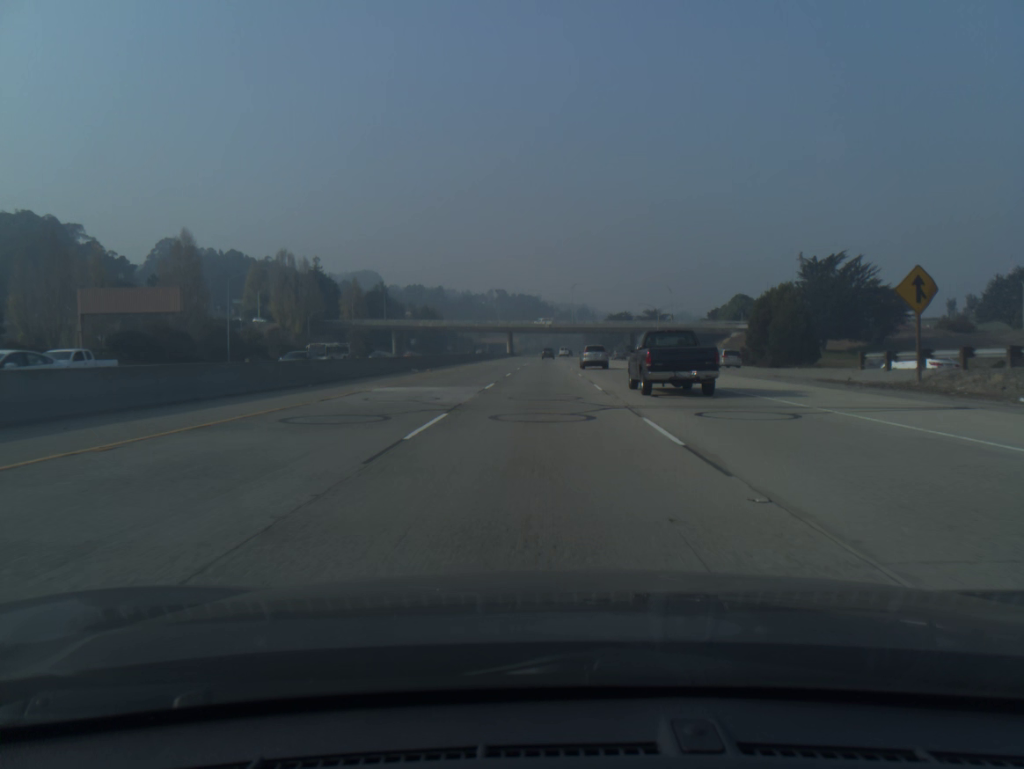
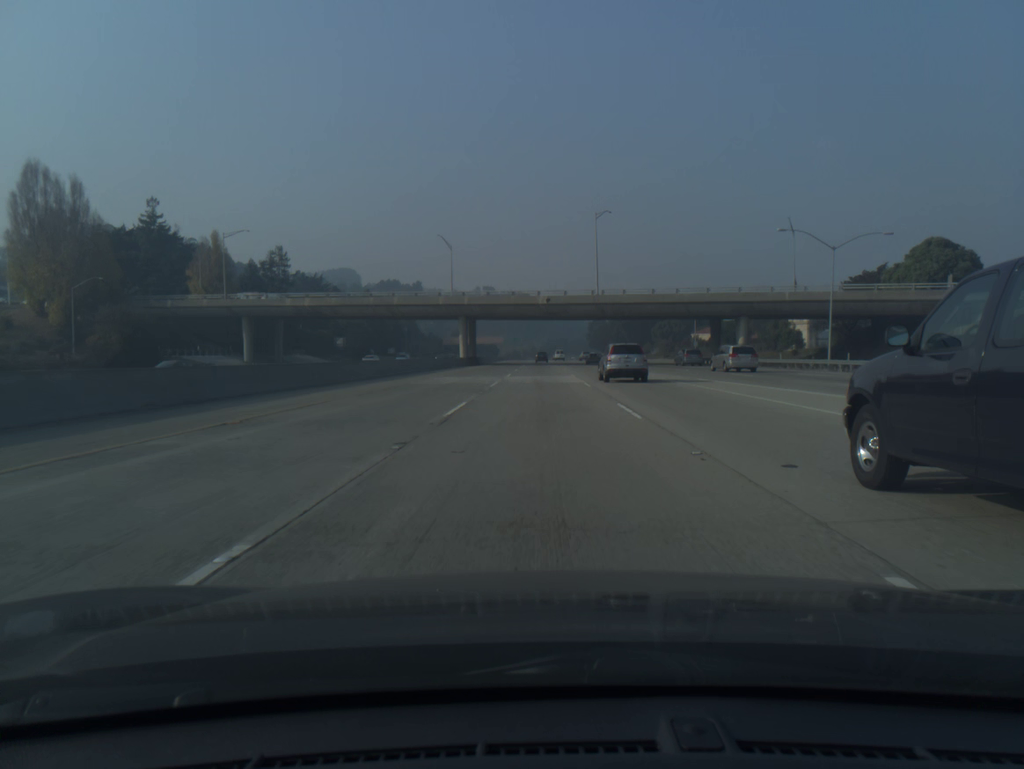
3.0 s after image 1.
(+0.3, +97.6) m; +1°
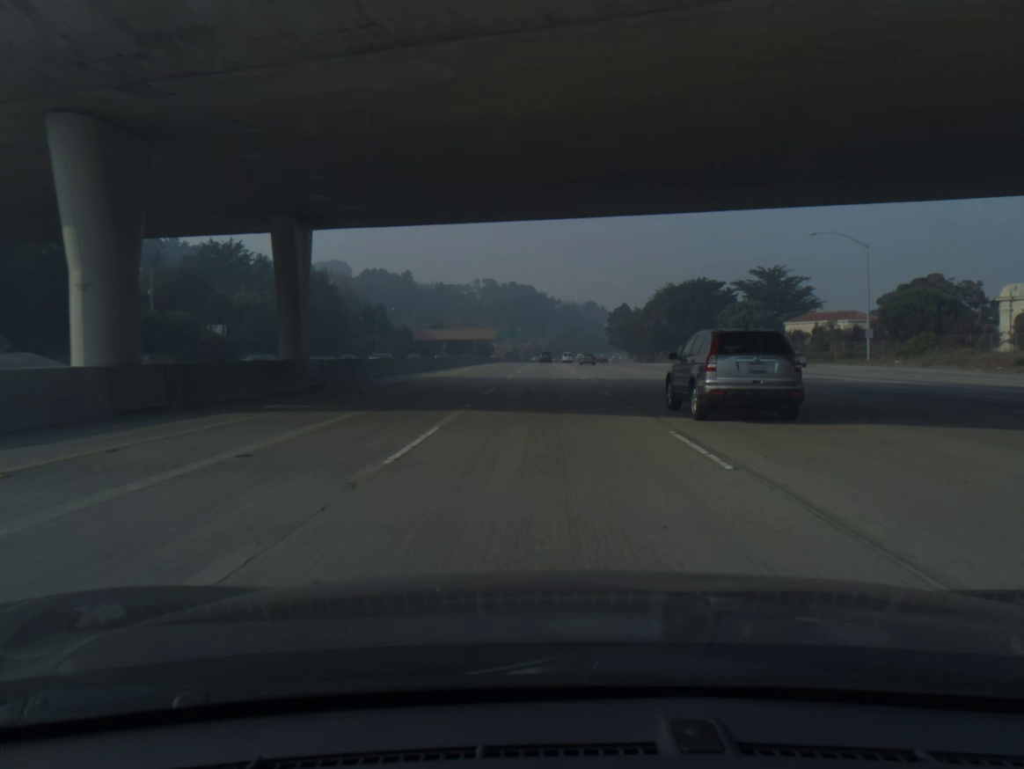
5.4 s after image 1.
(-0.3, +78.0) m; 0°
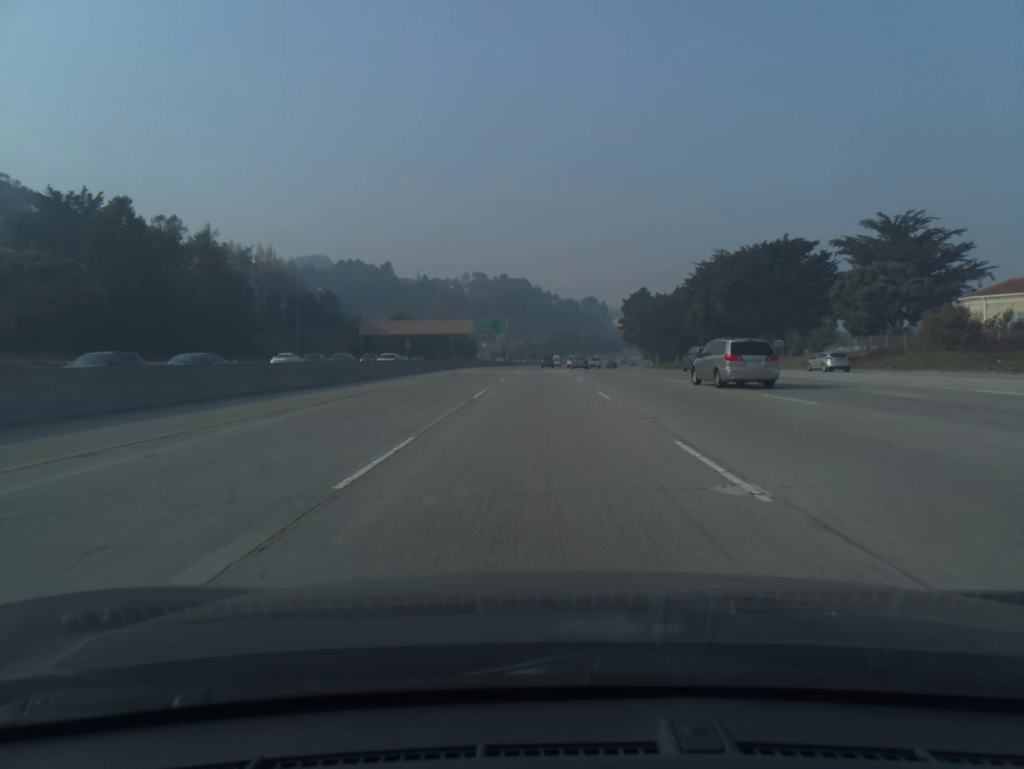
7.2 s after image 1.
(+0.2, +58.7) m; 0°
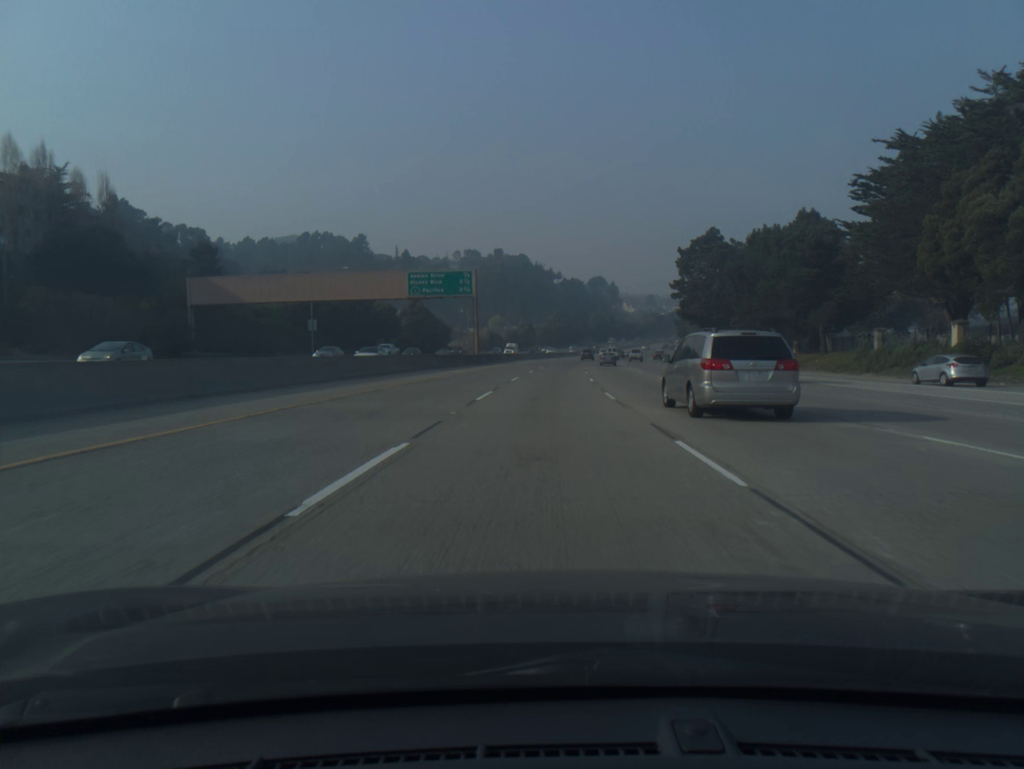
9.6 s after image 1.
(-0.3, +78.7) m; 0°
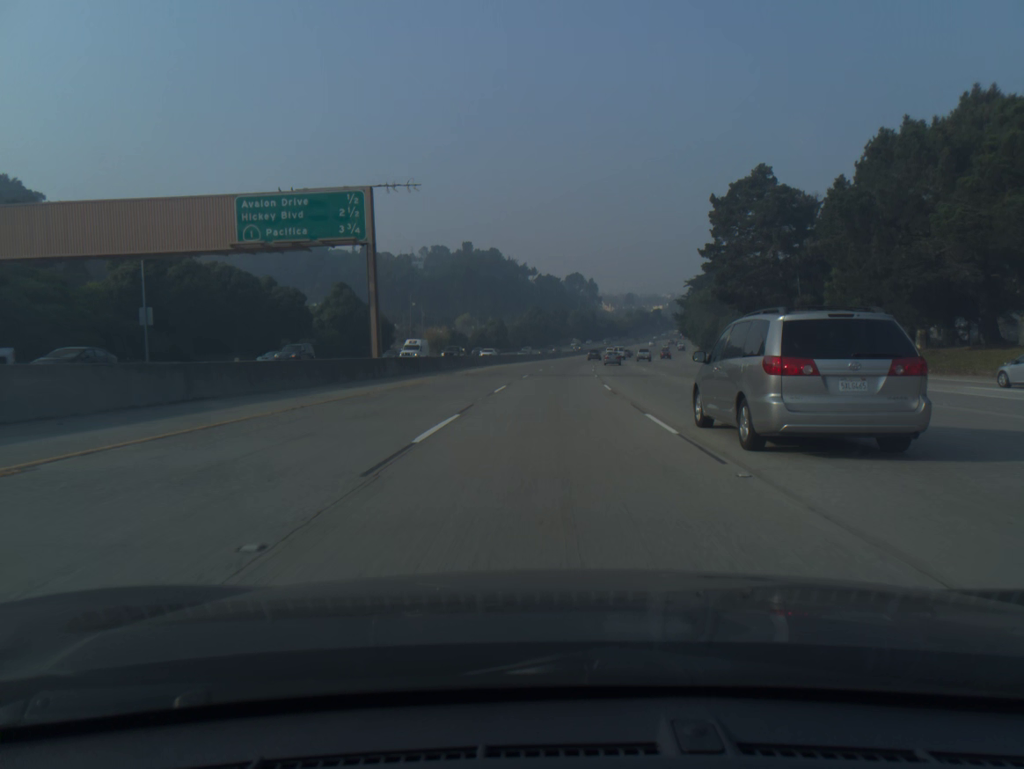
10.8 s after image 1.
(+0.5, +39.5) m; +2°
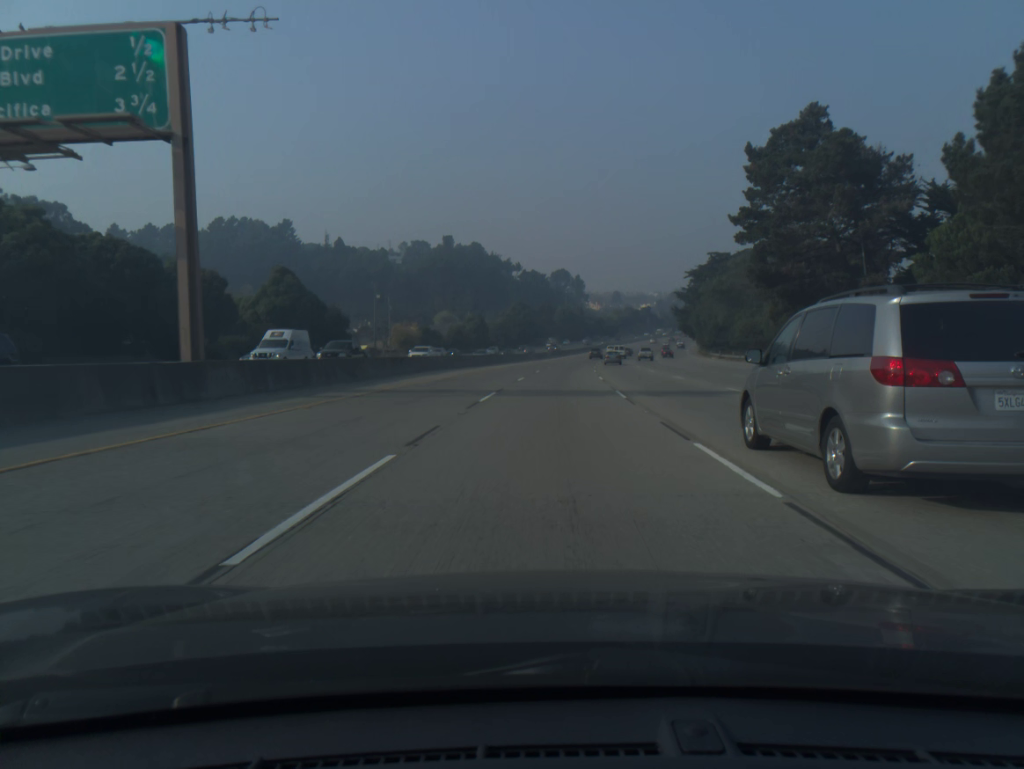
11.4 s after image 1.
(+0.2, +19.8) m; +1°
